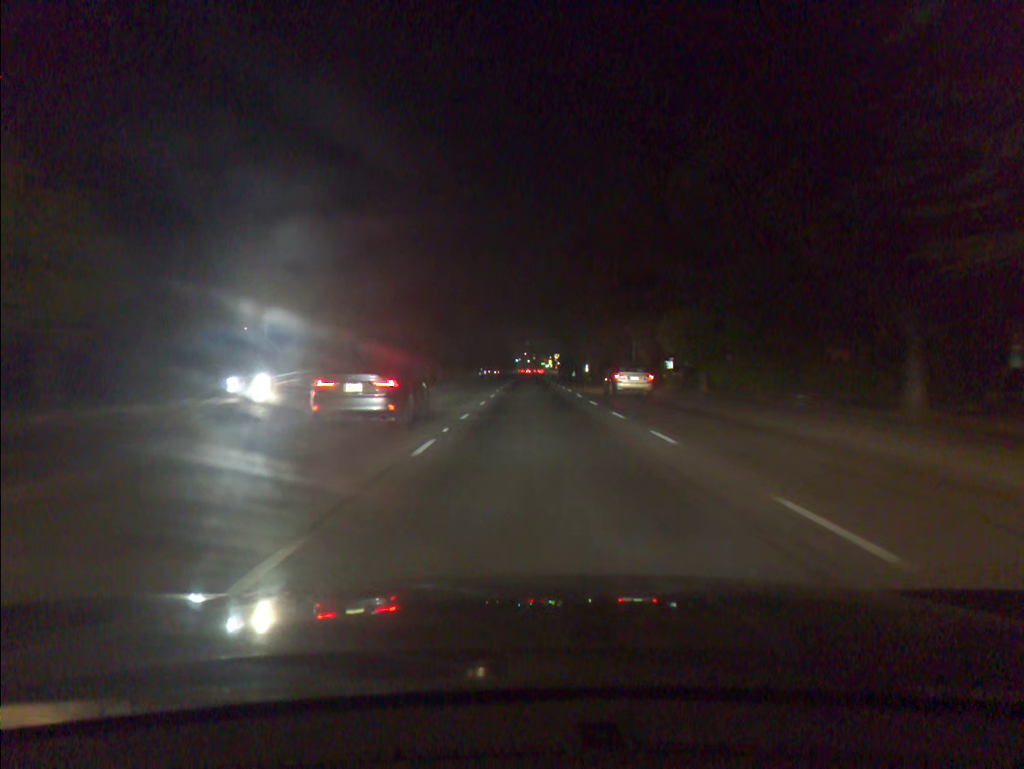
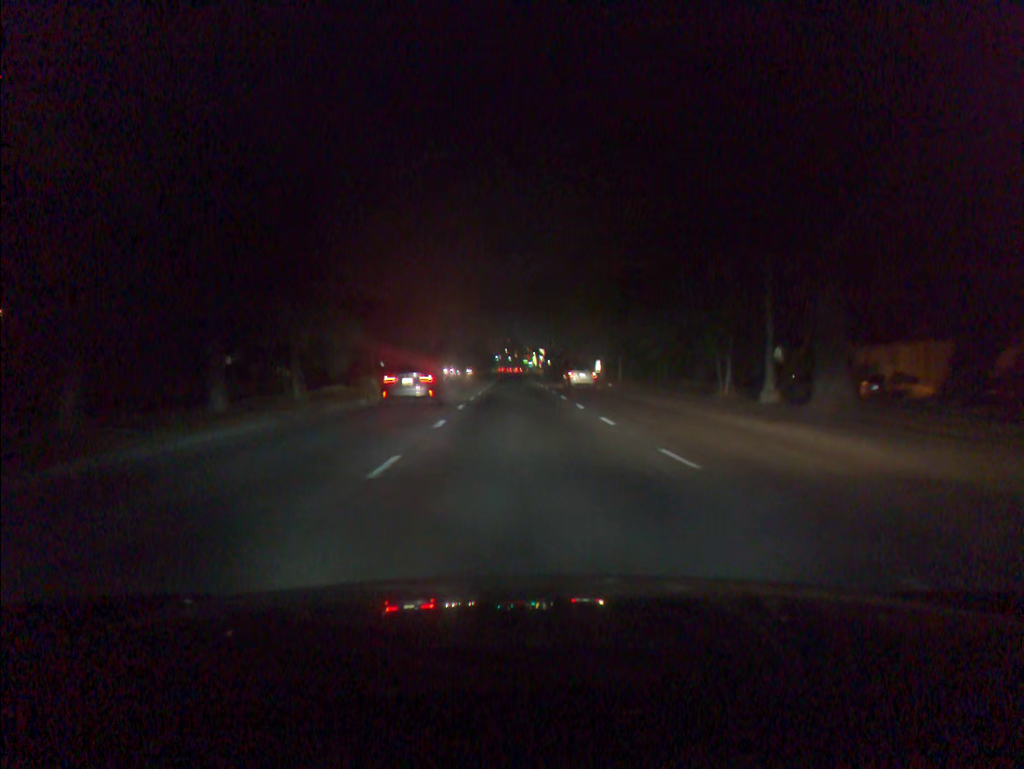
(+0.3, +37.9) m; +2°
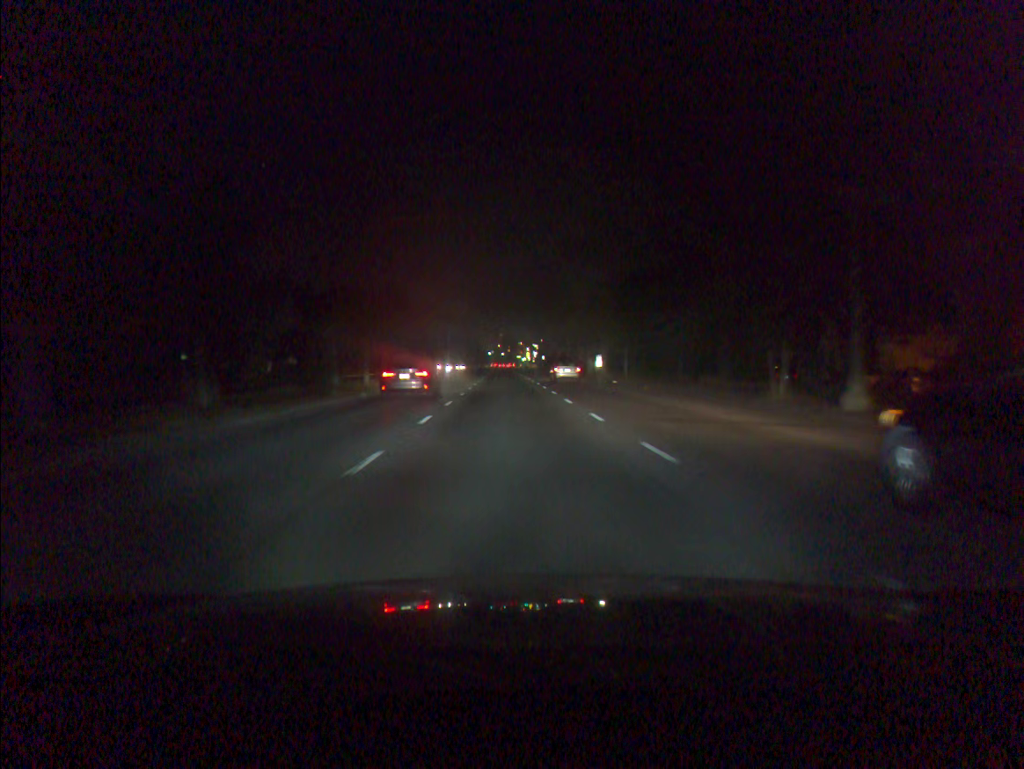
(0.0, +7.4) m; 0°
